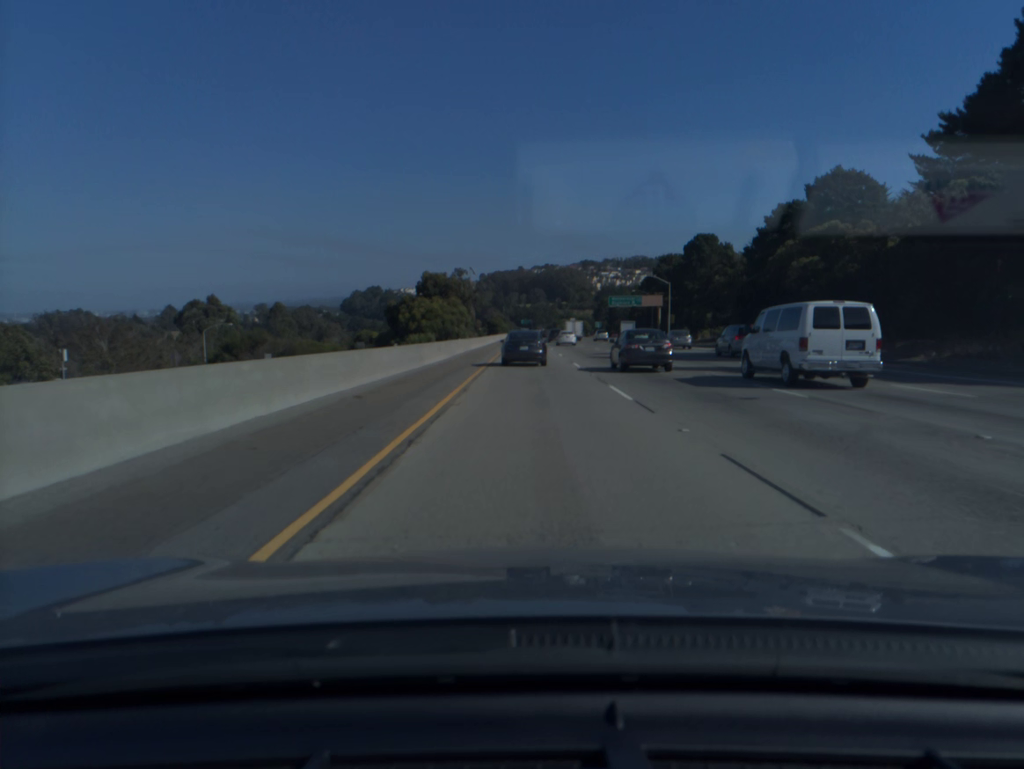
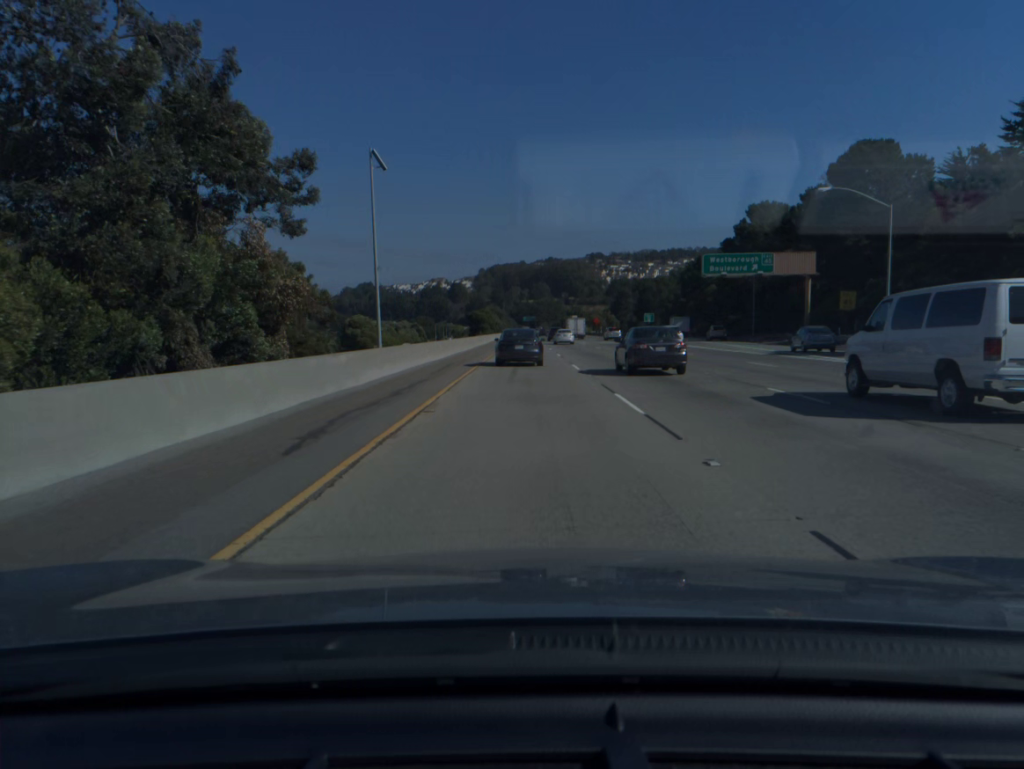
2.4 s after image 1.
(0.0, +75.3) m; 0°
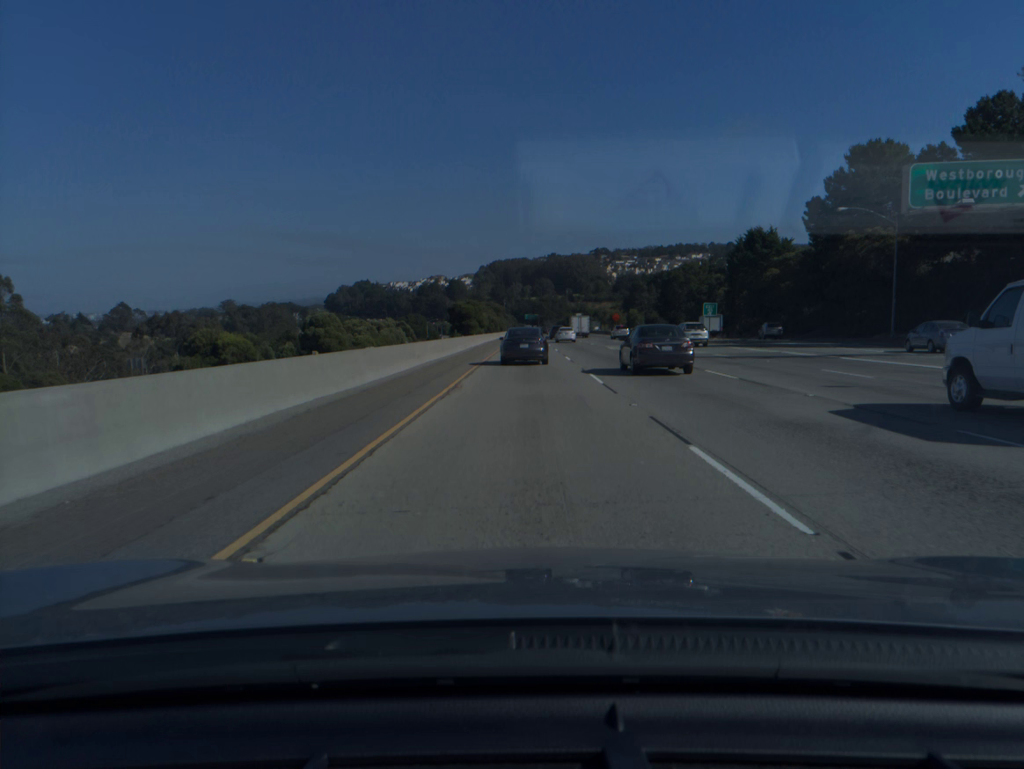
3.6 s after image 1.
(0.0, +37.3) m; 0°
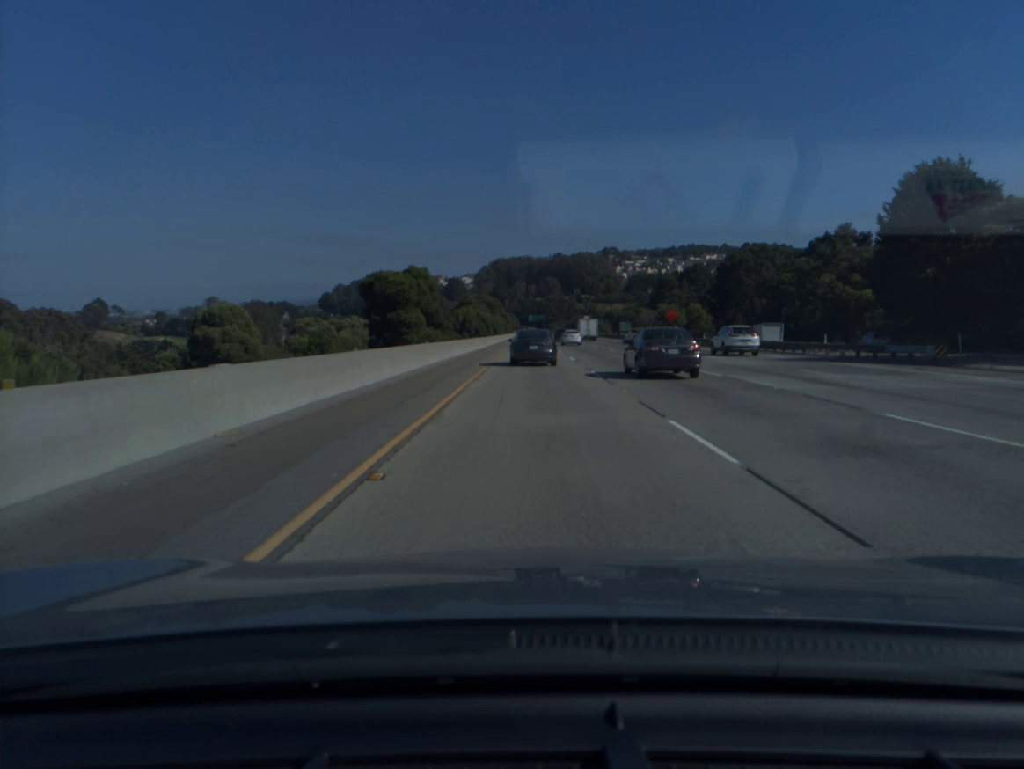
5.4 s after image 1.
(-0.2, +55.6) m; 0°
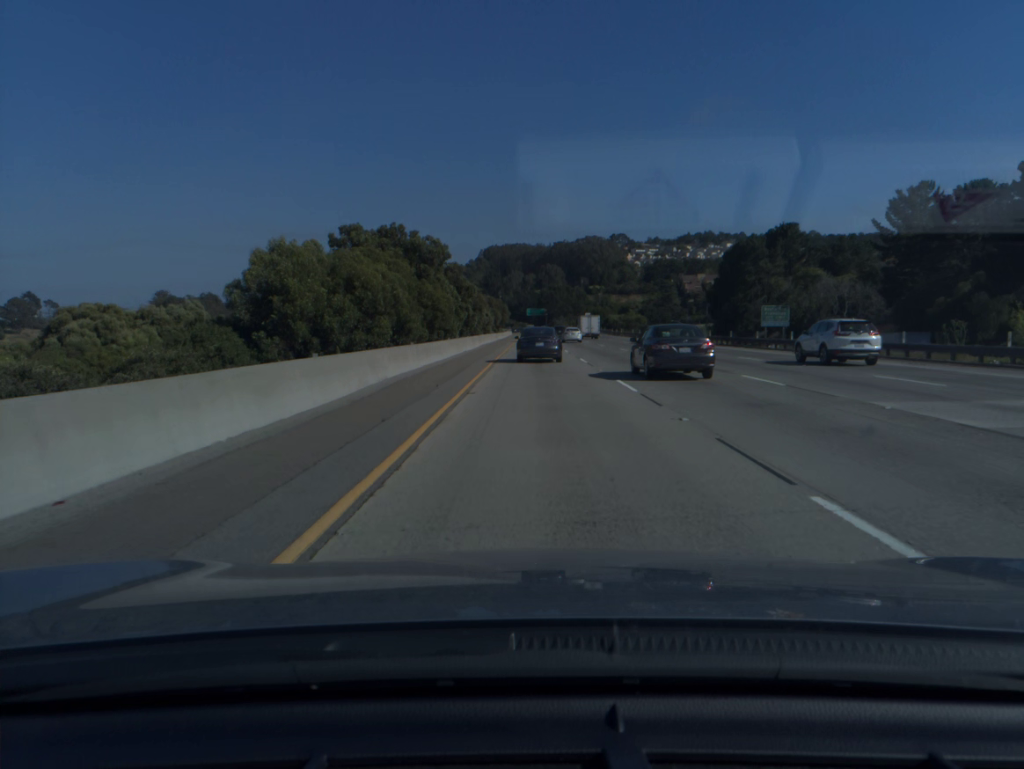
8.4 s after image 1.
(+0.3, +92.8) m; 0°
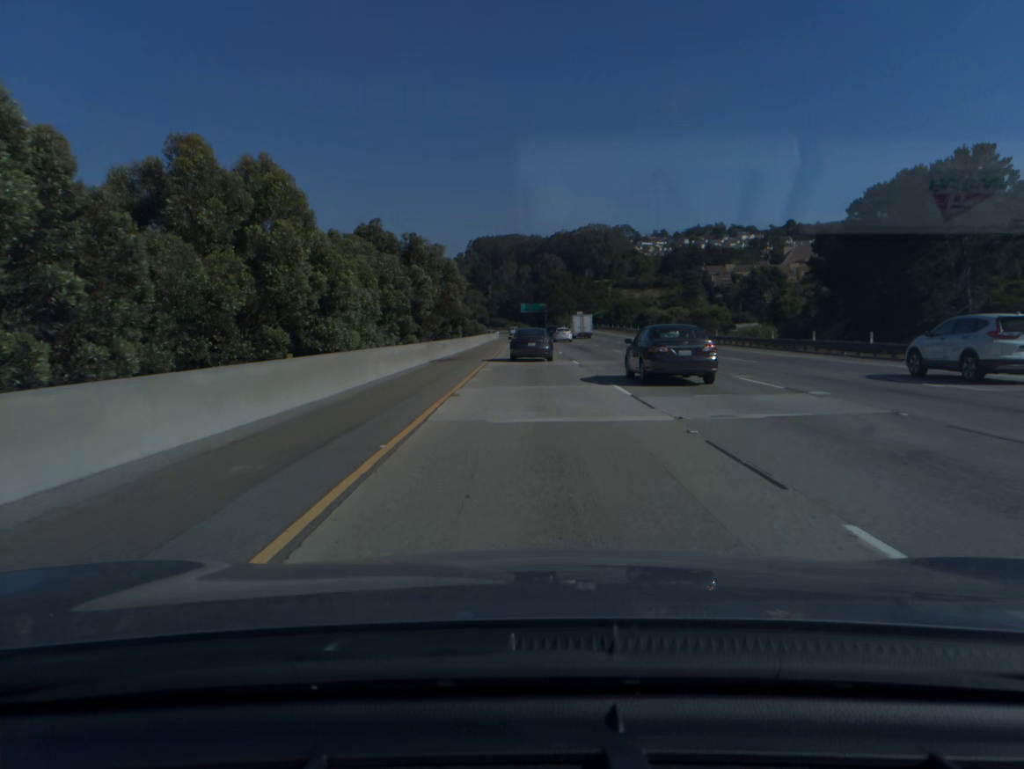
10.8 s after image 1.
(+0.4, +73.8) m; 0°
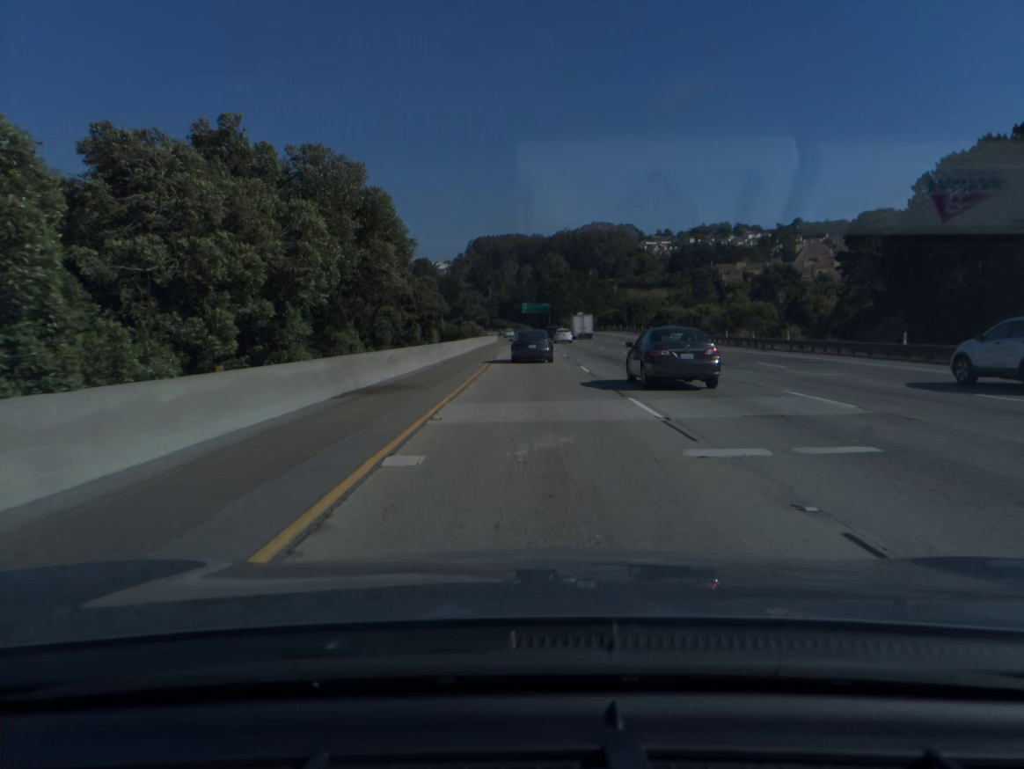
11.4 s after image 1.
(0.0, +18.5) m; 0°
